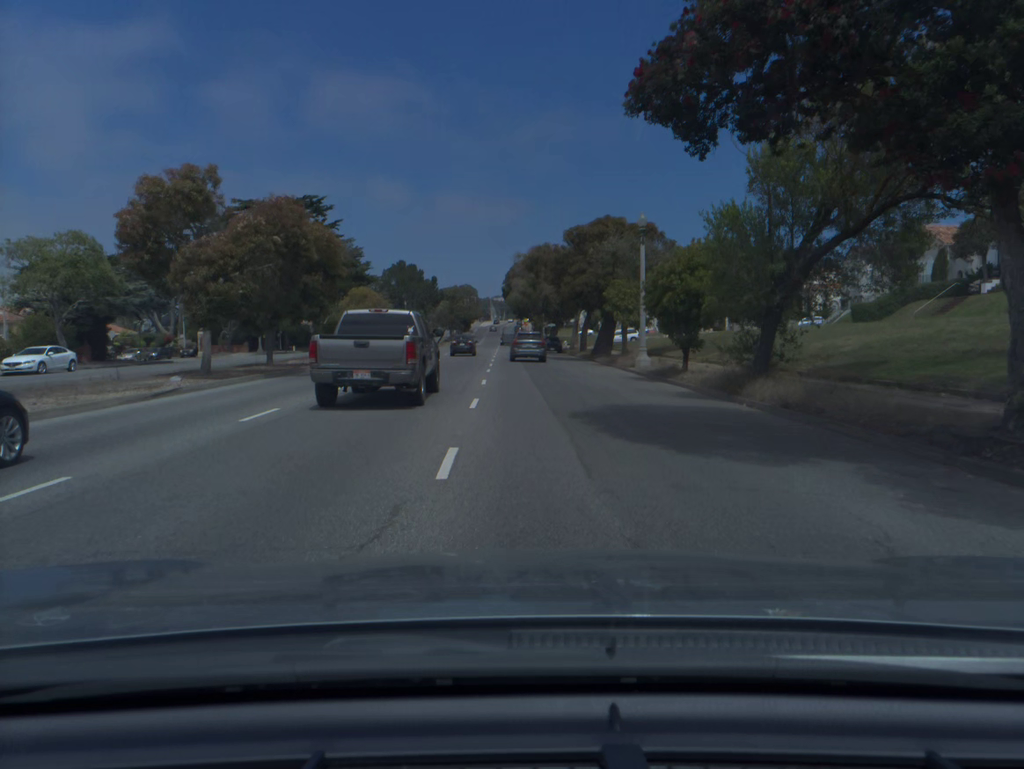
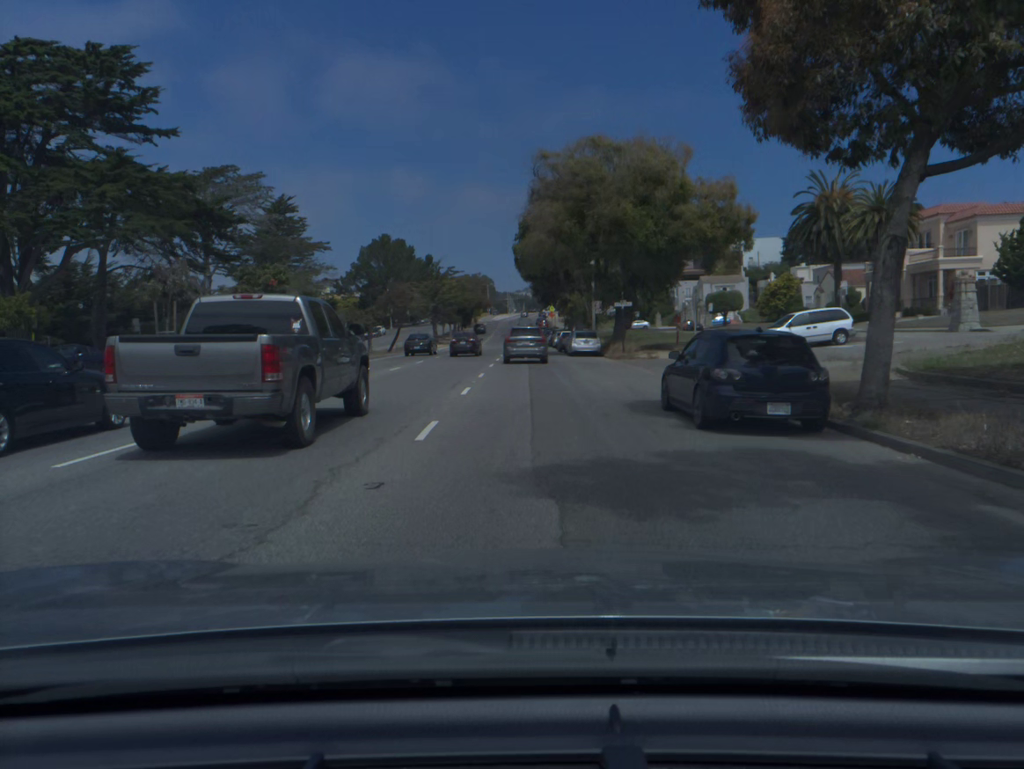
(-0.6, +55.6) m; -2°
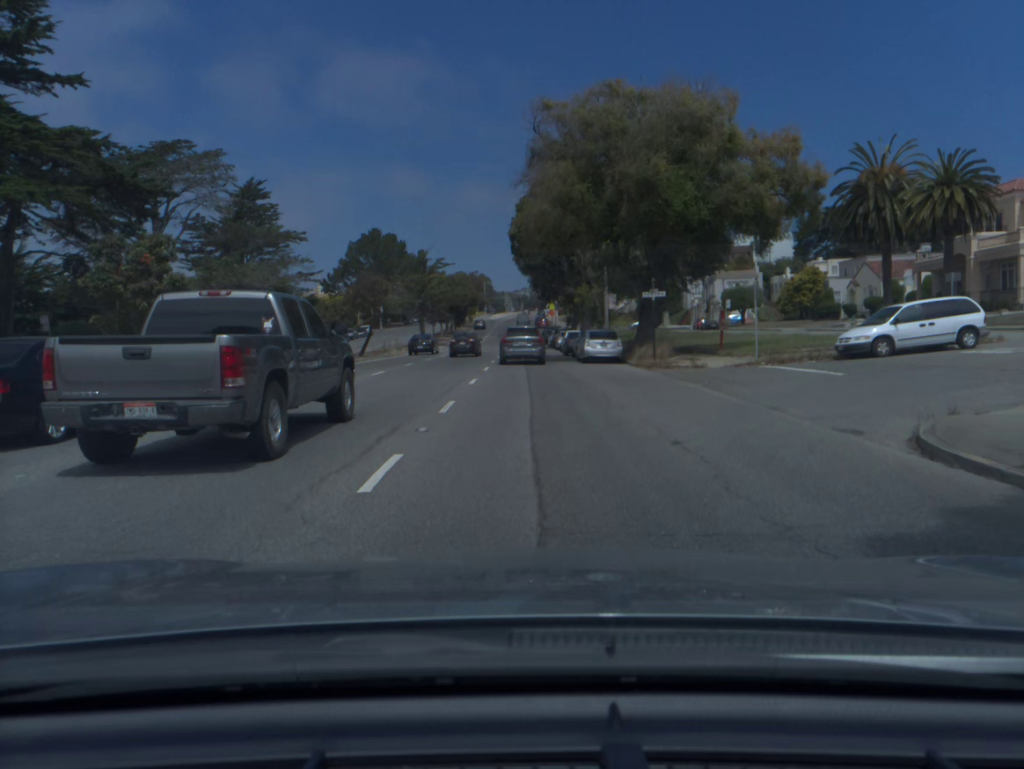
(0.0, +10.7) m; 0°
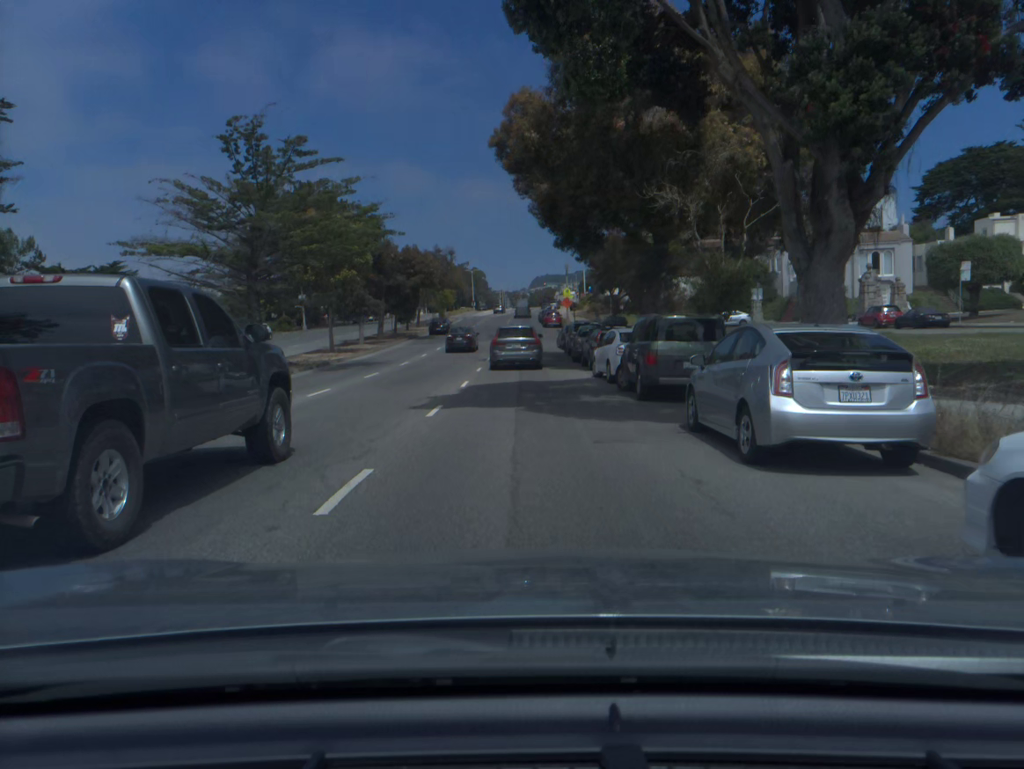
(+0.1, +50.8) m; 0°
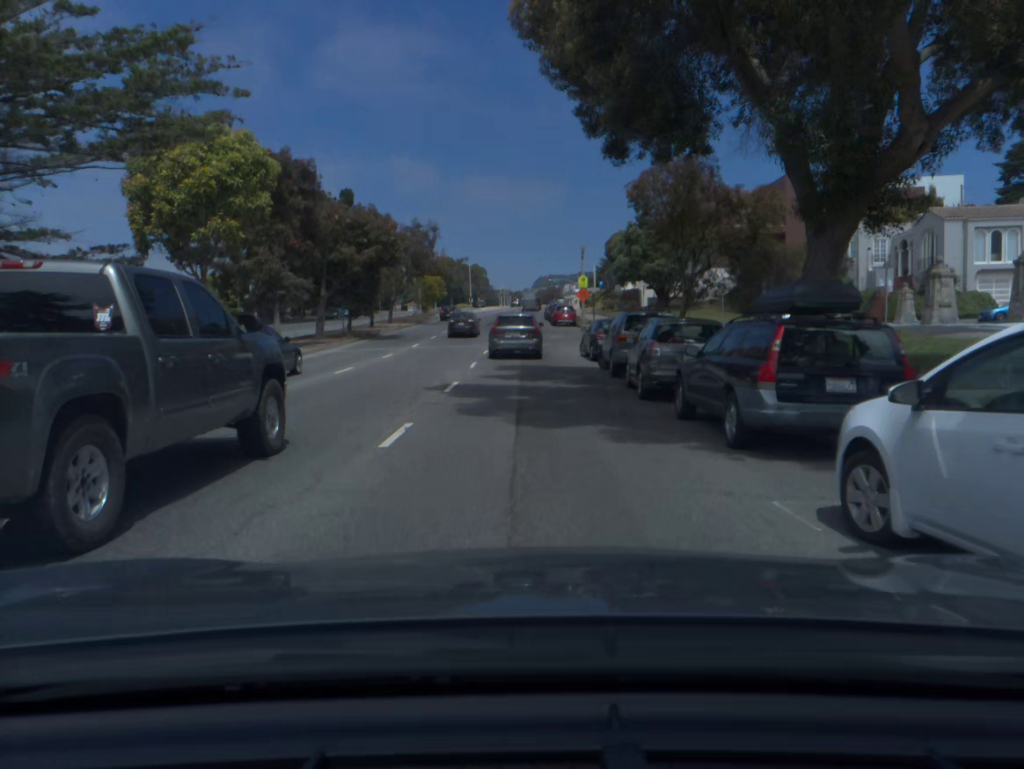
(-0.1, +19.1) m; 0°
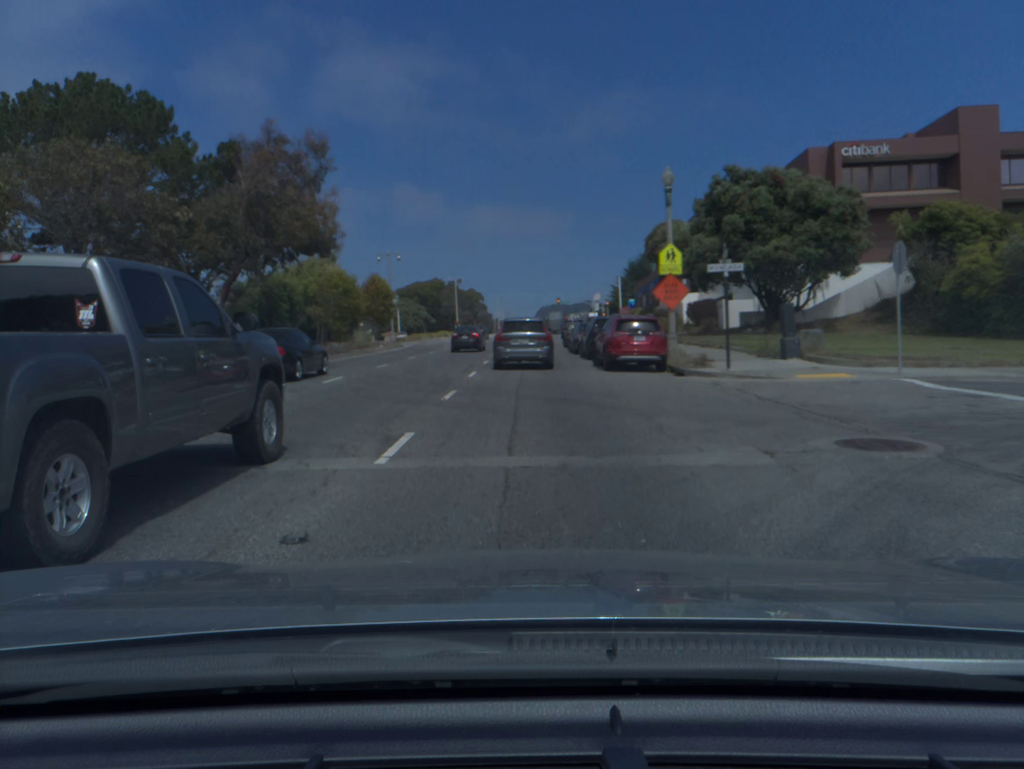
(0.0, +37.4) m; 0°
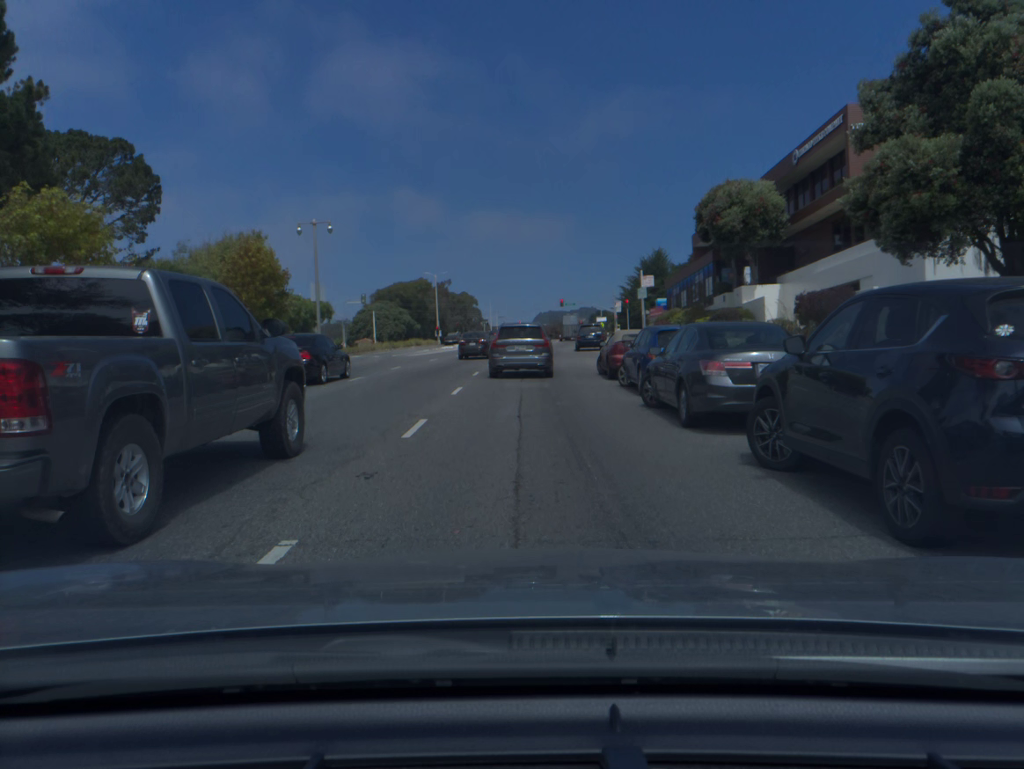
(+0.2, +26.0) m; 0°
